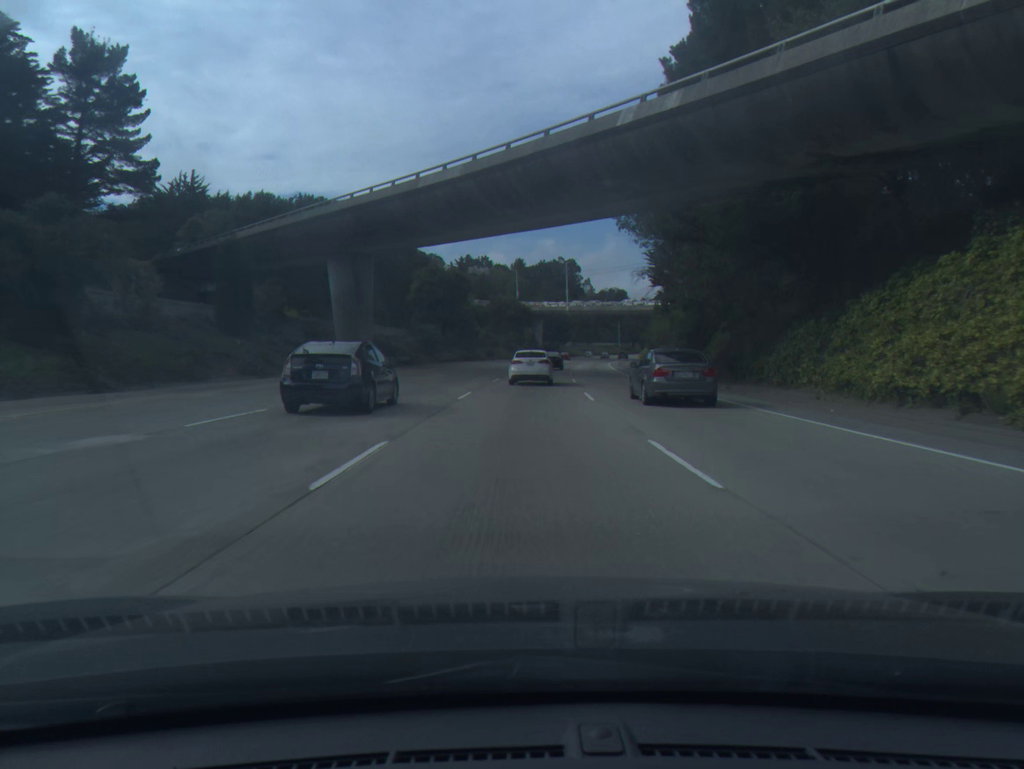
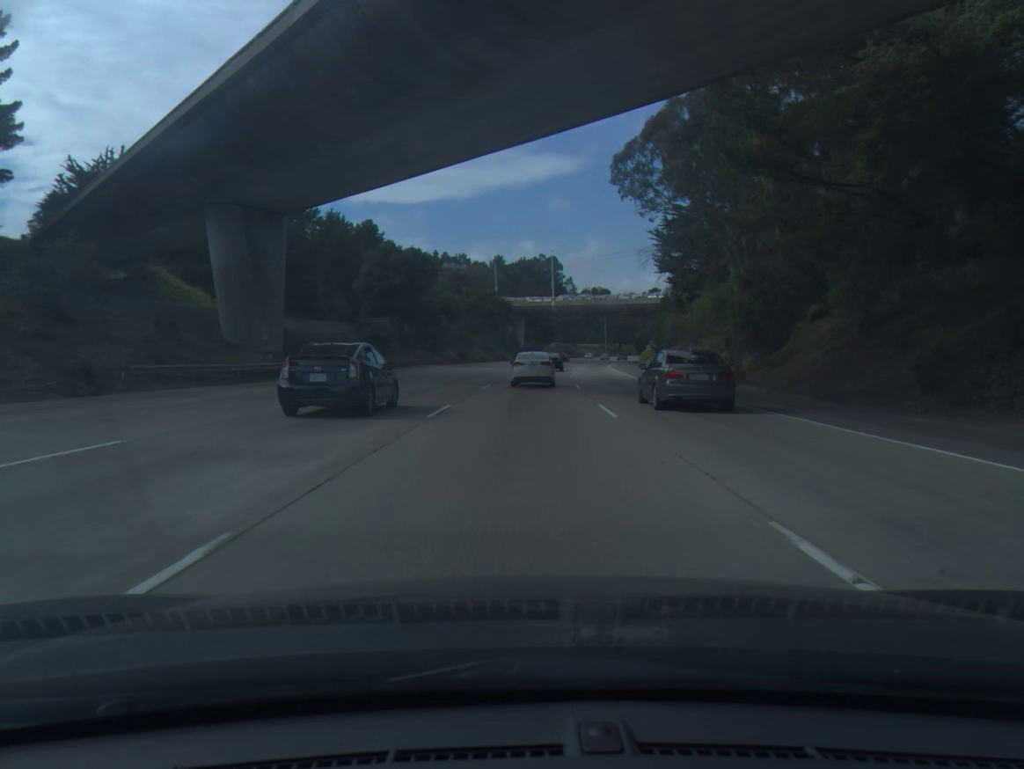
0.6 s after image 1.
(+0.3, +20.6) m; +2°
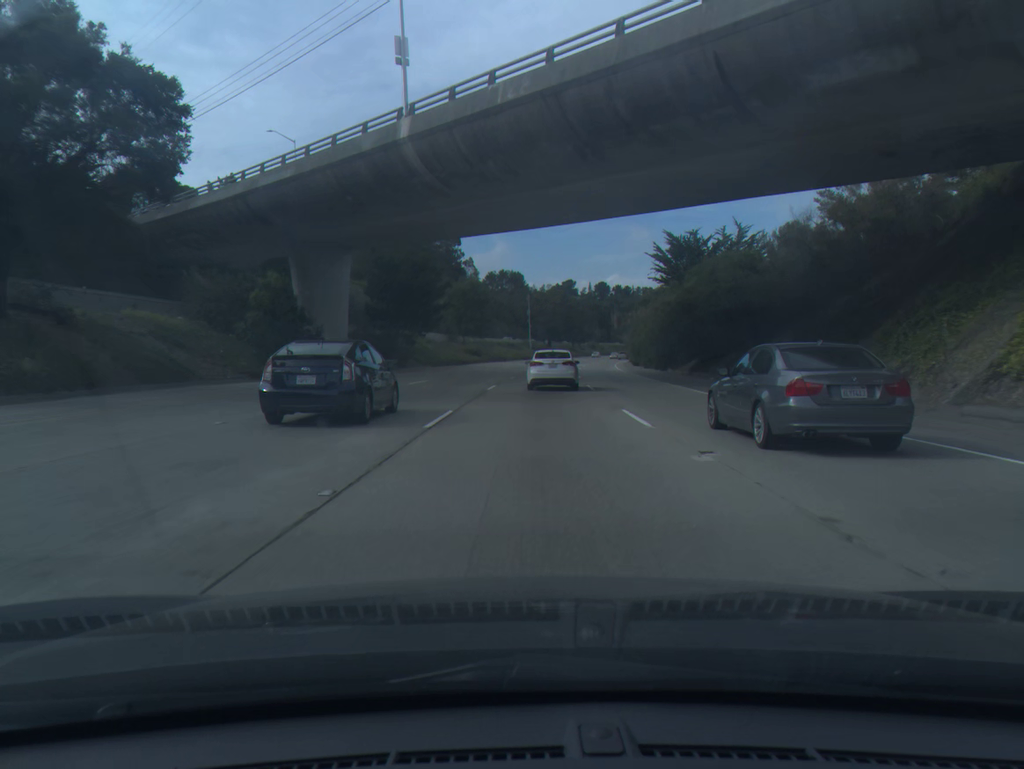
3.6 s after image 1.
(+6.5, +104.5) m; +7°
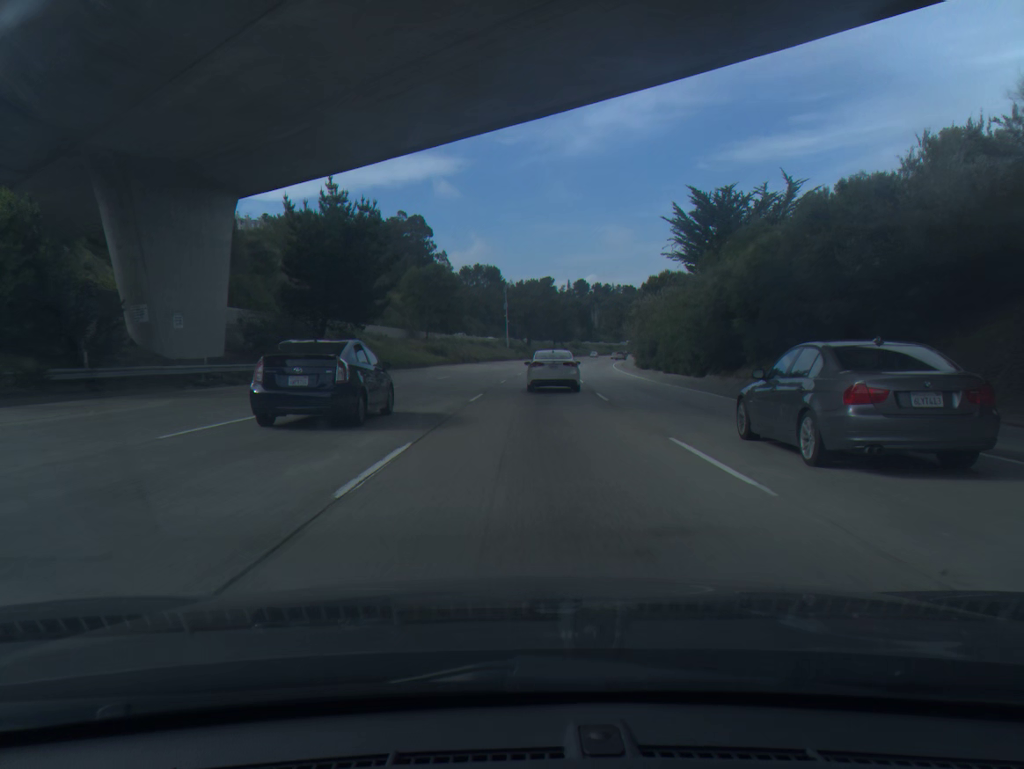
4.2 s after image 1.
(+0.3, +21.0) m; +2°
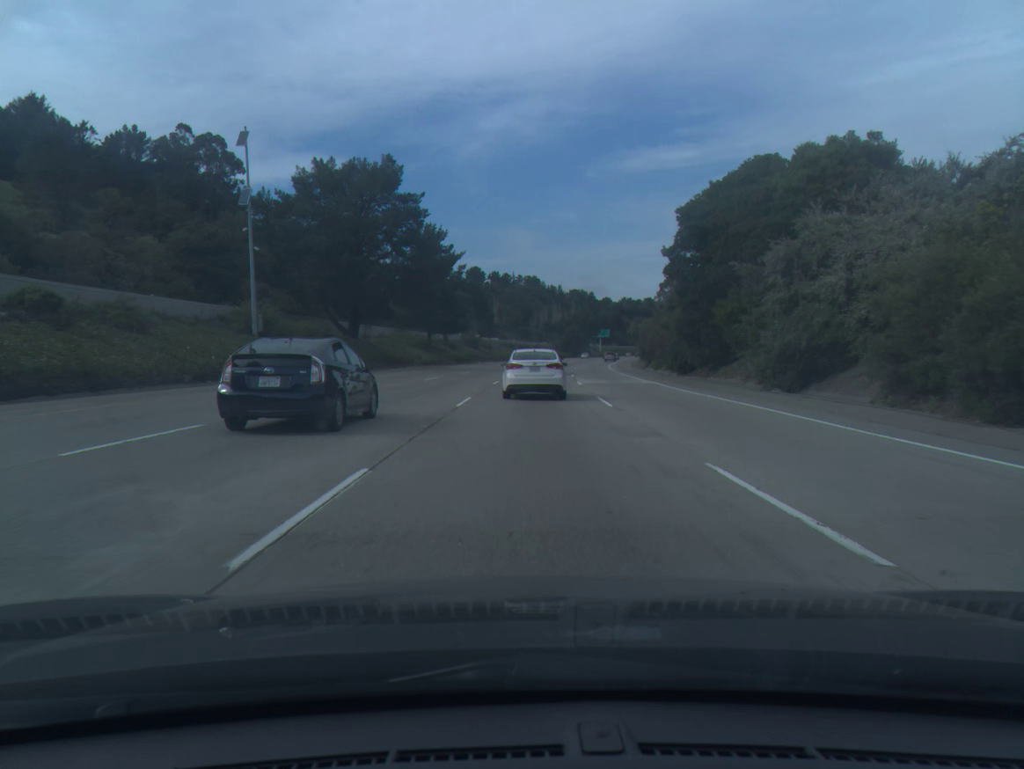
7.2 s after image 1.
(+6.9, +104.0) m; +8°
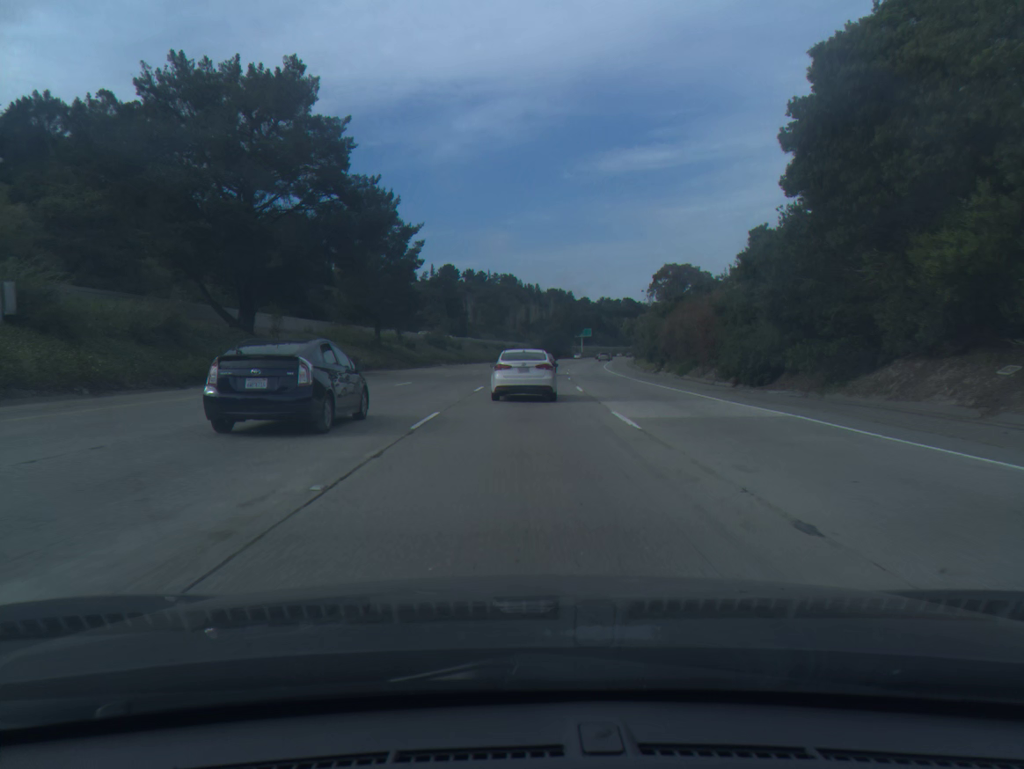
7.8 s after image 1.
(+0.4, +20.8) m; +2°
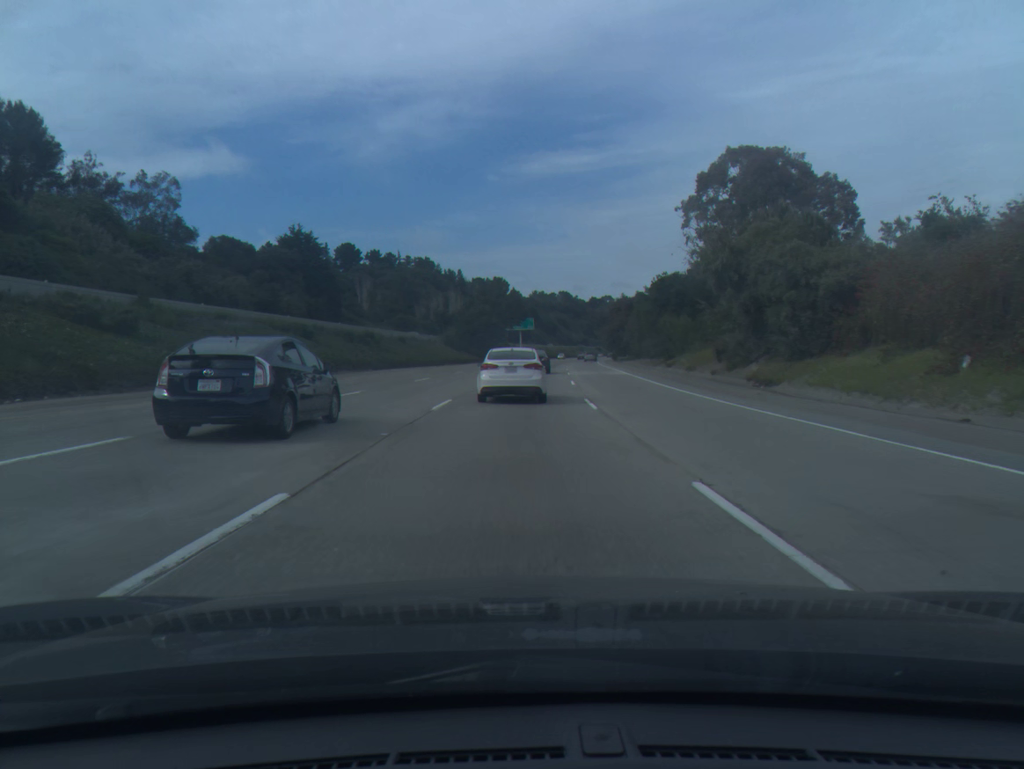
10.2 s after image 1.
(+3.9, +82.5) m; +5°
